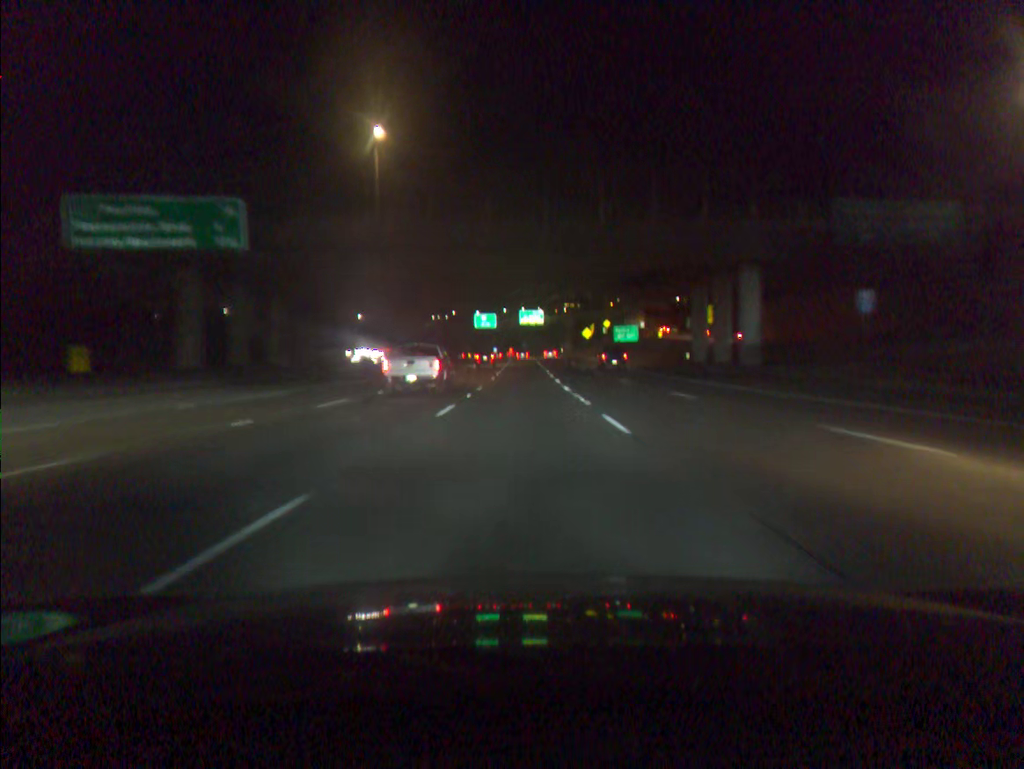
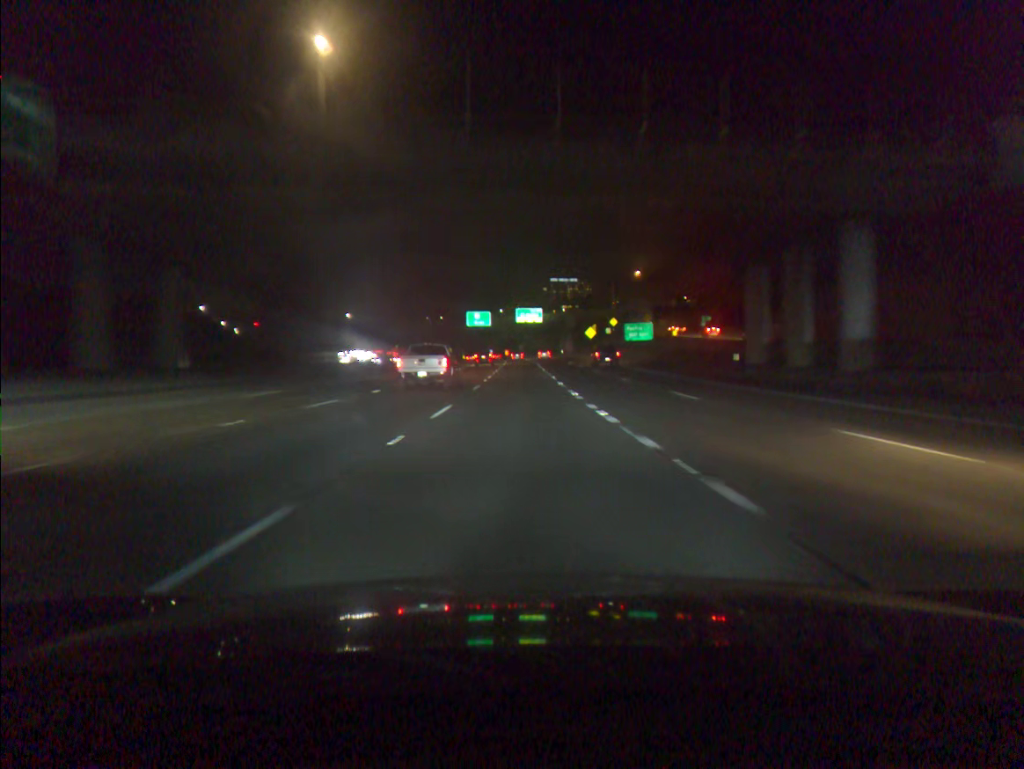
(0.0, +15.4) m; 0°
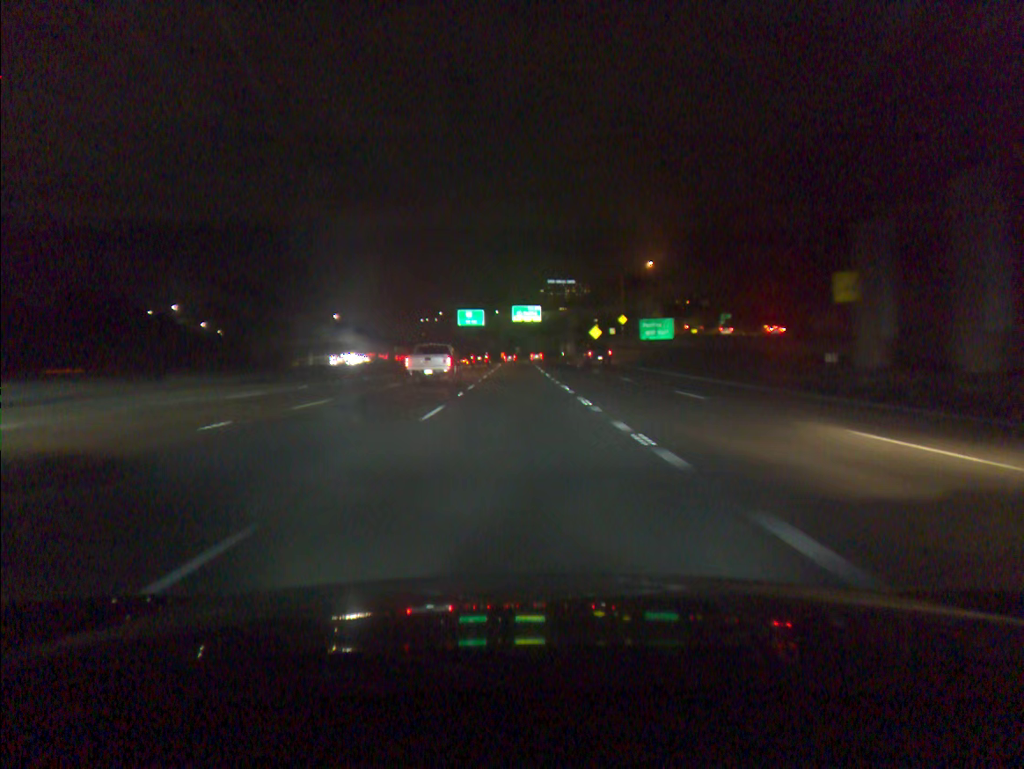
(0.0, +15.4) m; 0°
